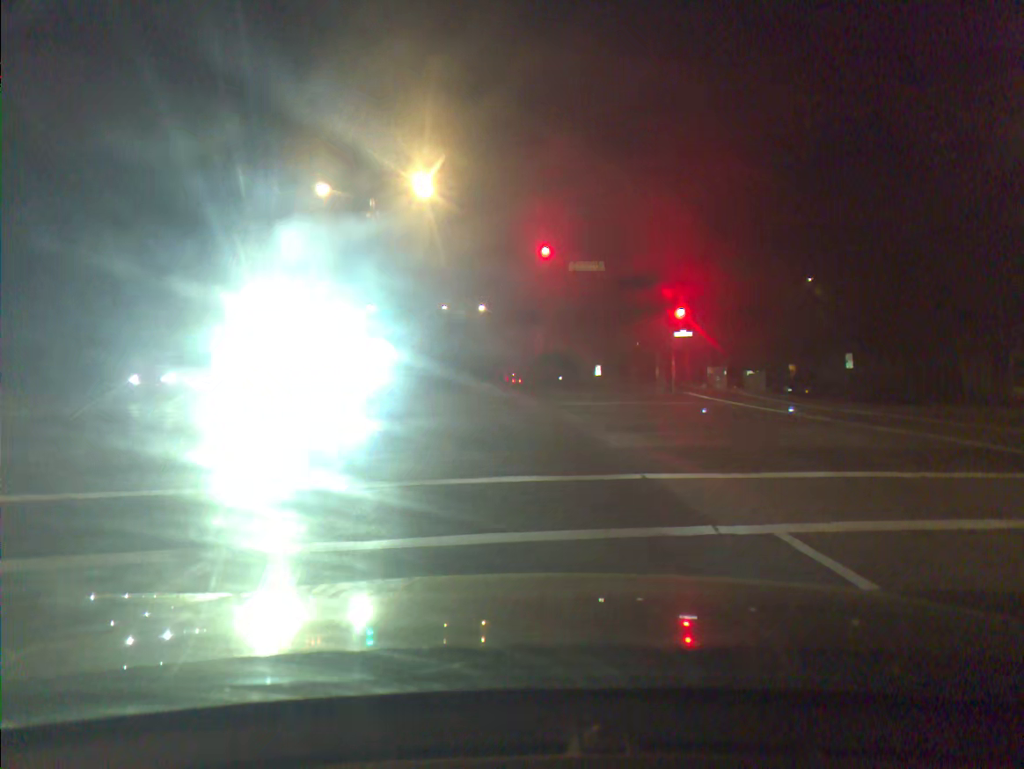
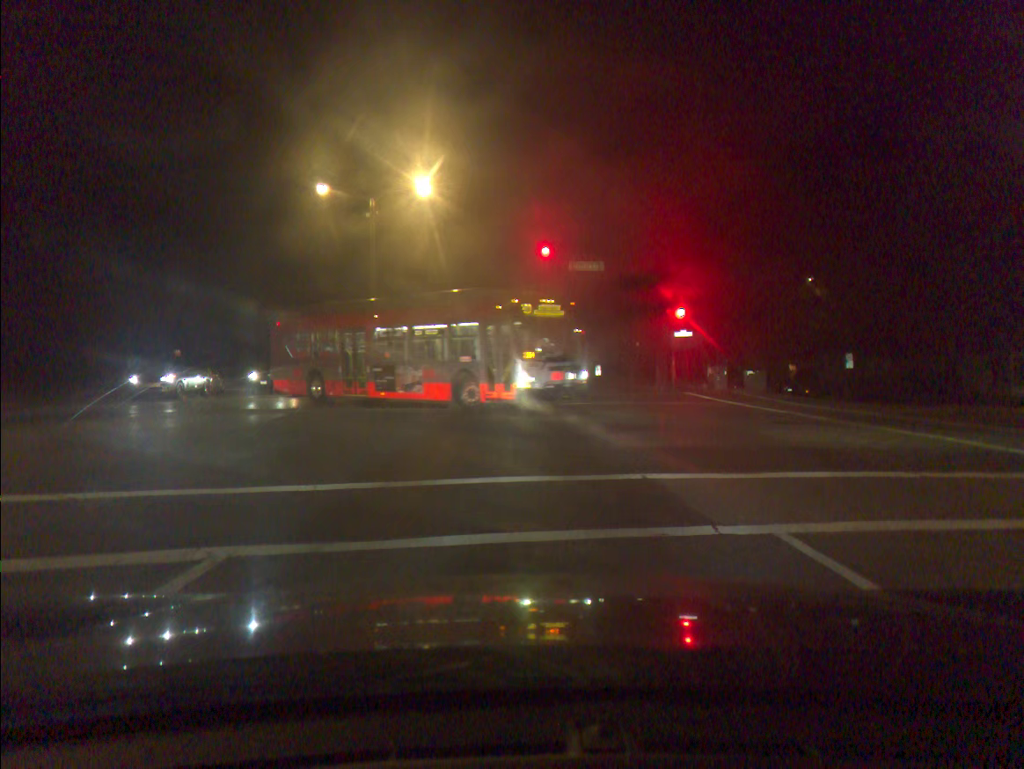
(0.0, -0.1) m; 0°
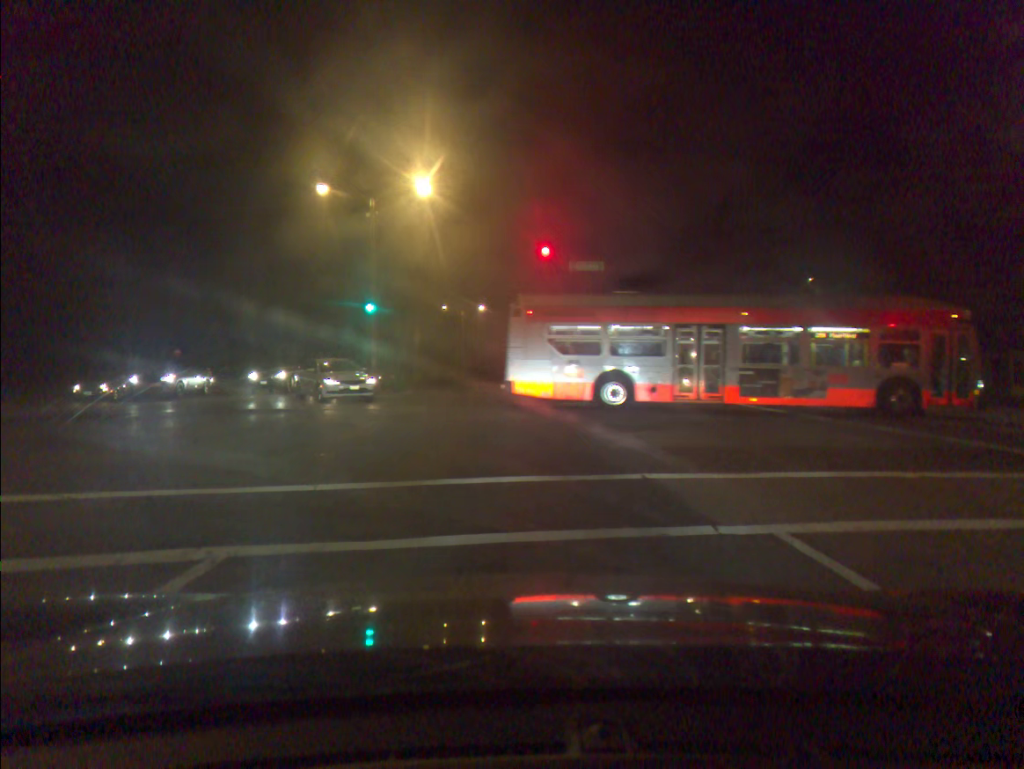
(0.0, 0.0) m; 0°
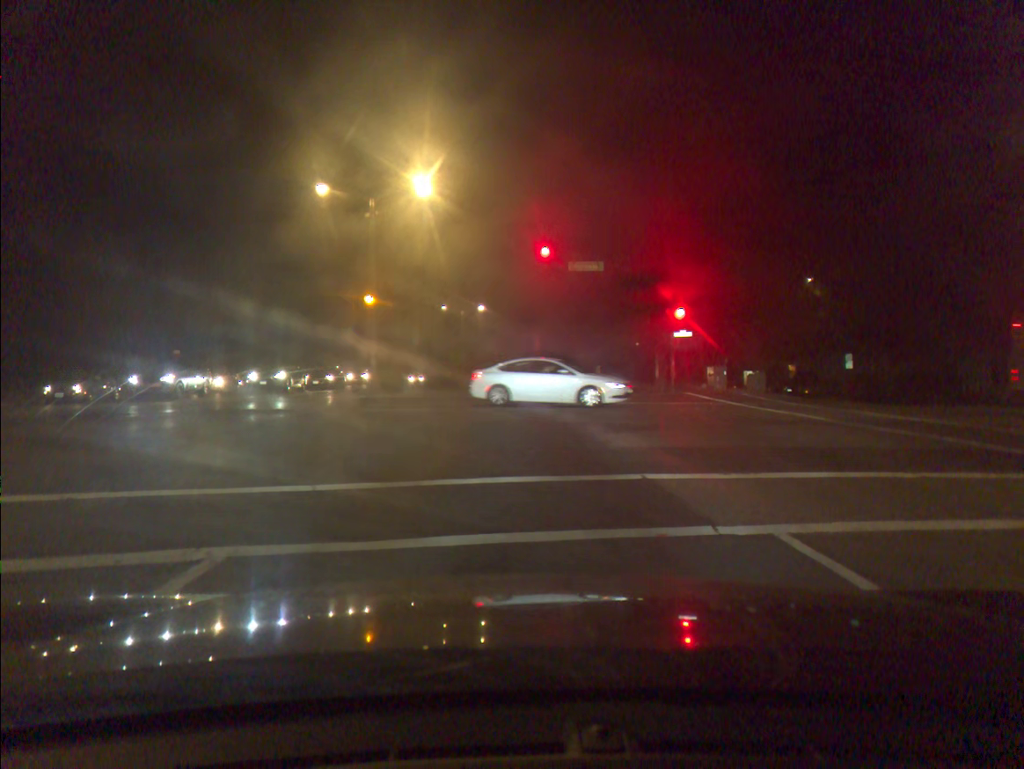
(0.0, 0.0) m; 0°
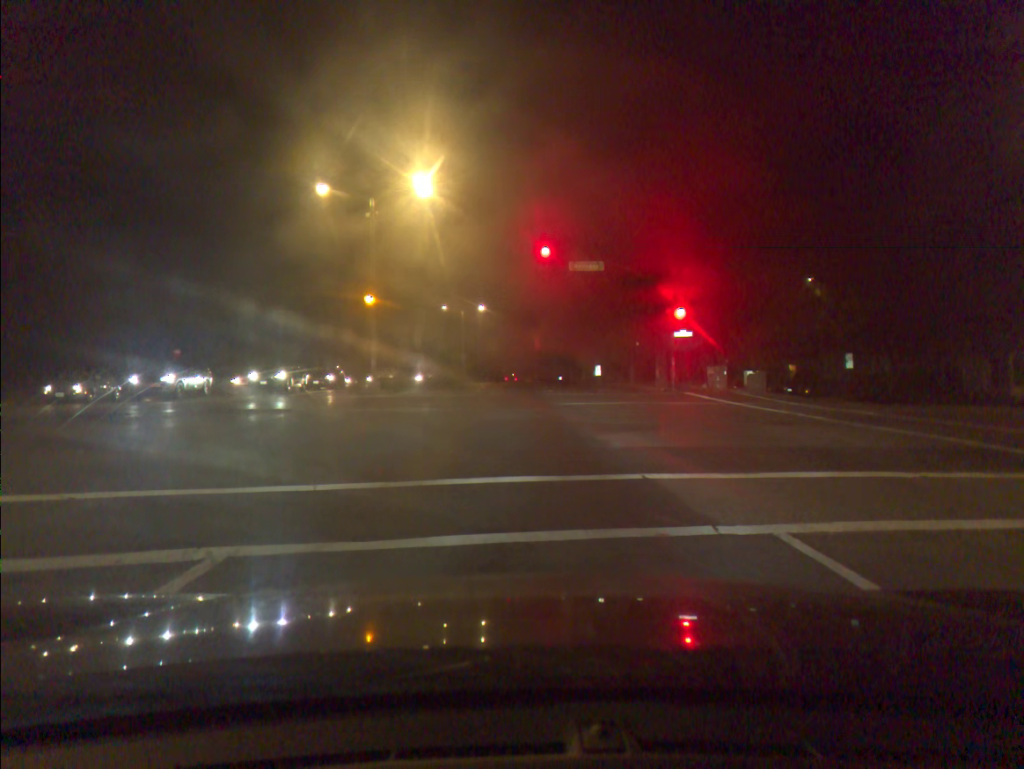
(0.0, +0.1) m; 0°
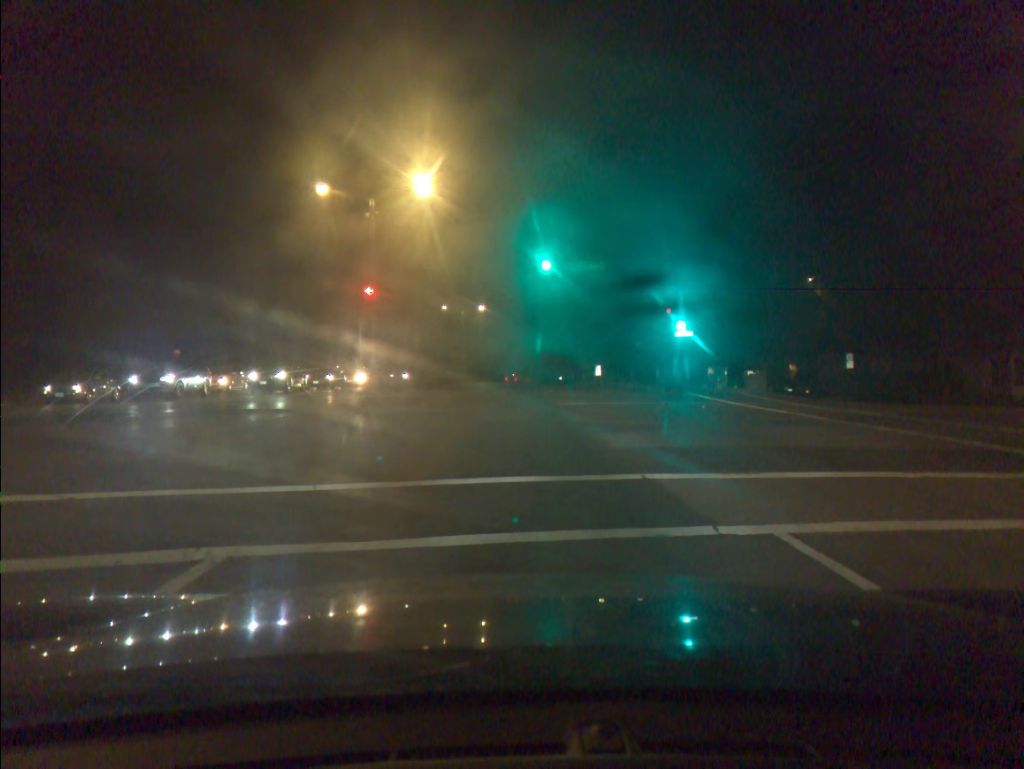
(0.0, +0.1) m; +1°
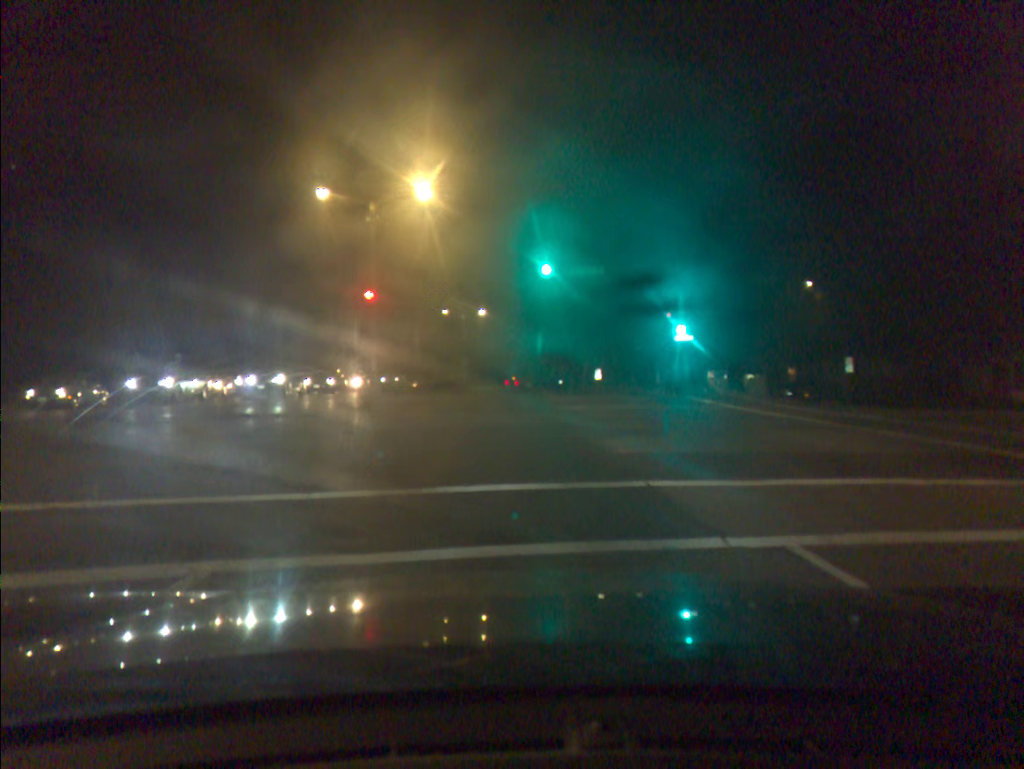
(0.0, +0.2) m; 0°
